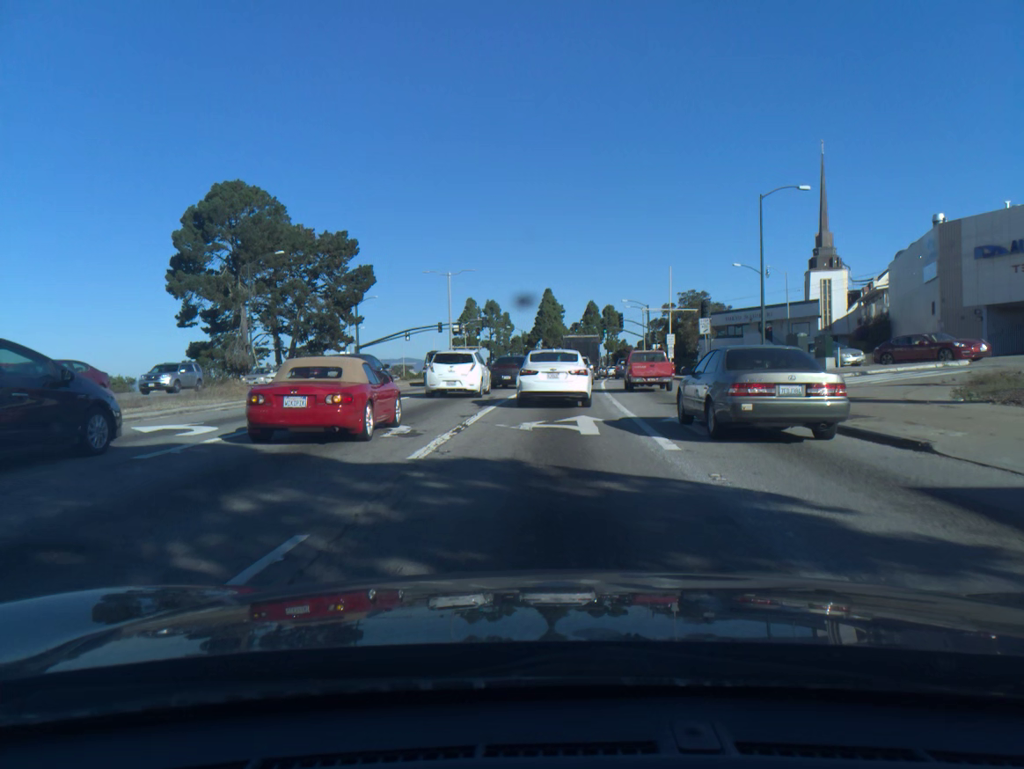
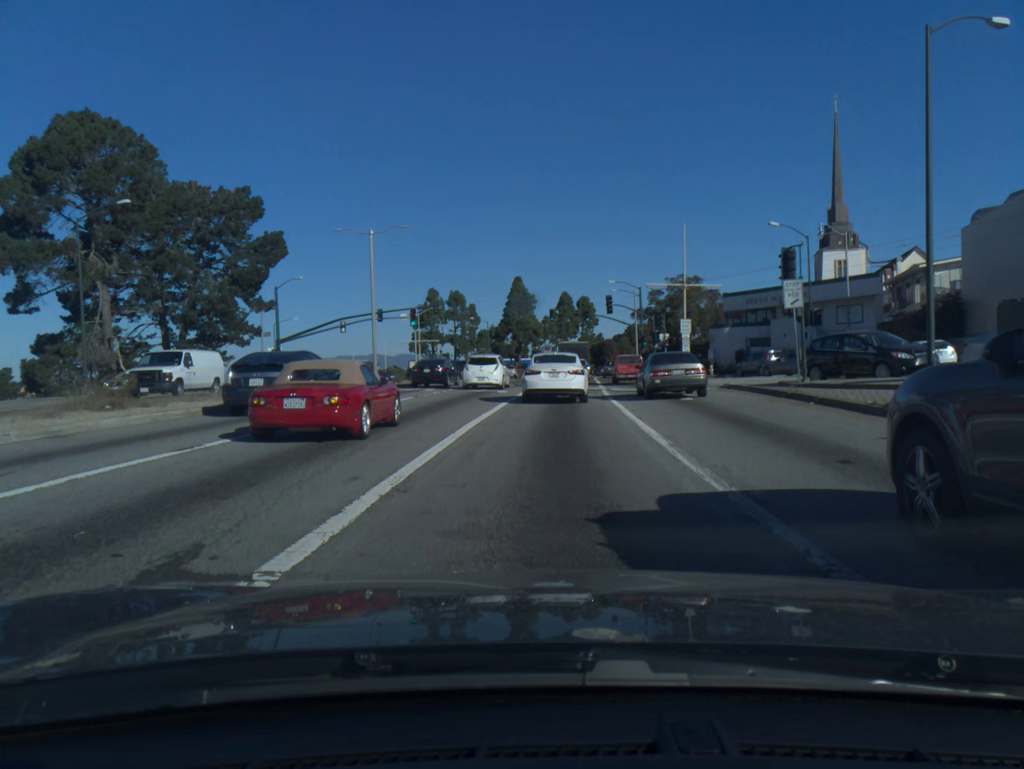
(+0.4, +20.7) m; +2°
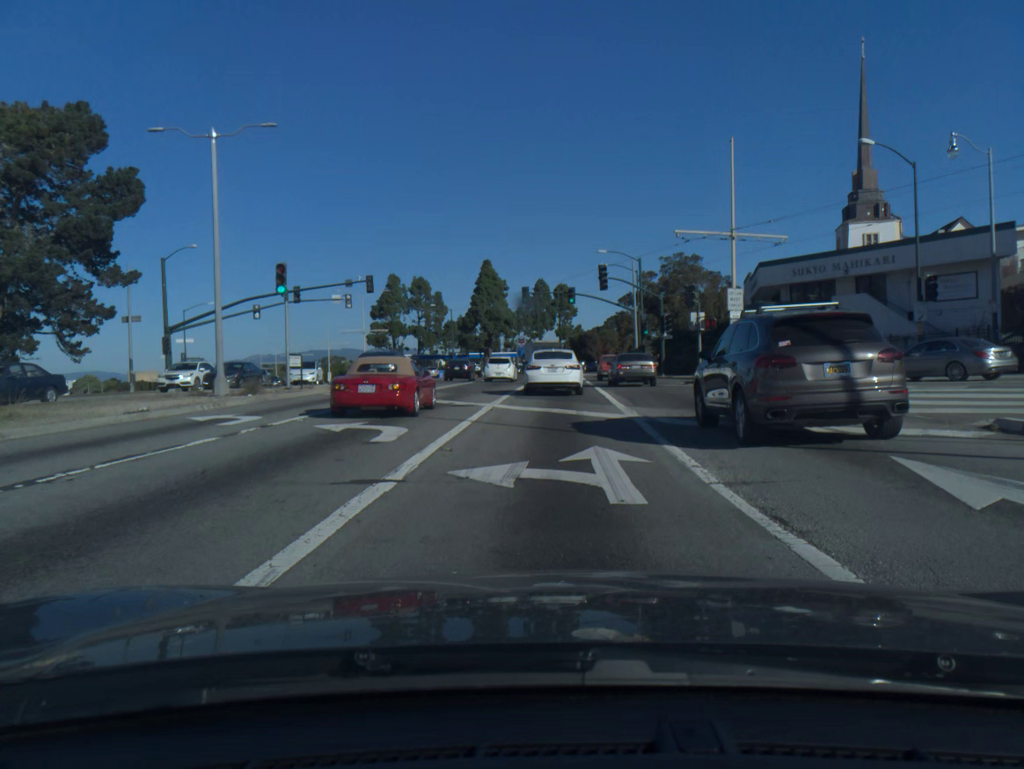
(+0.3, +19.0) m; +2°
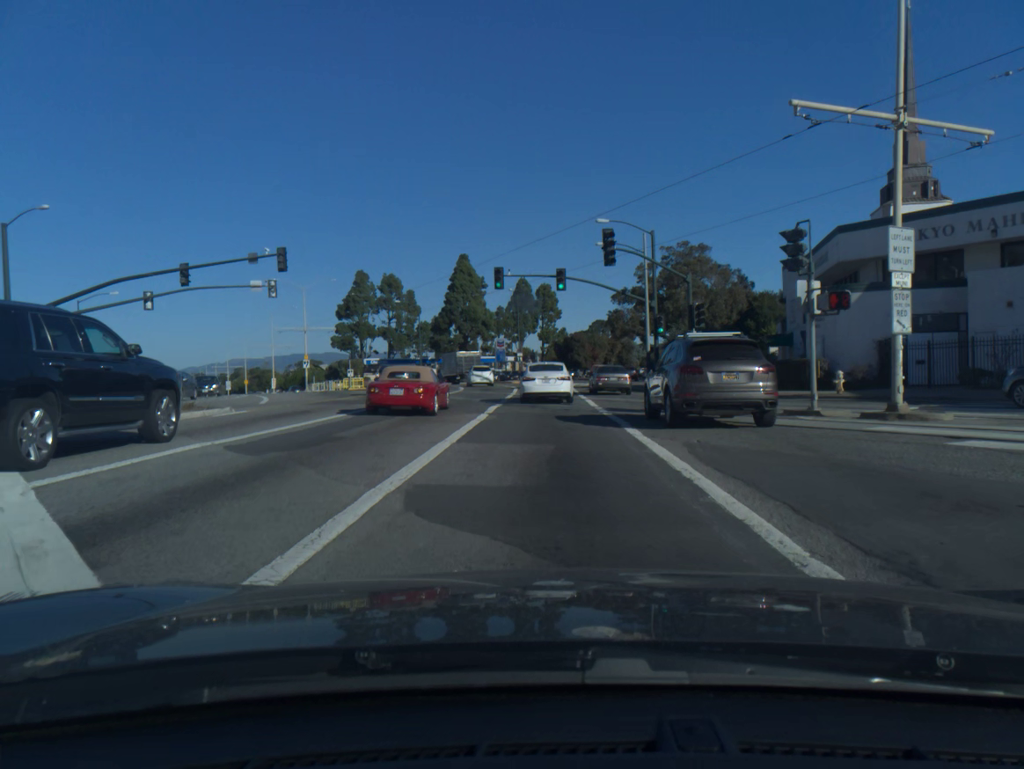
(+0.2, +16.6) m; +1°
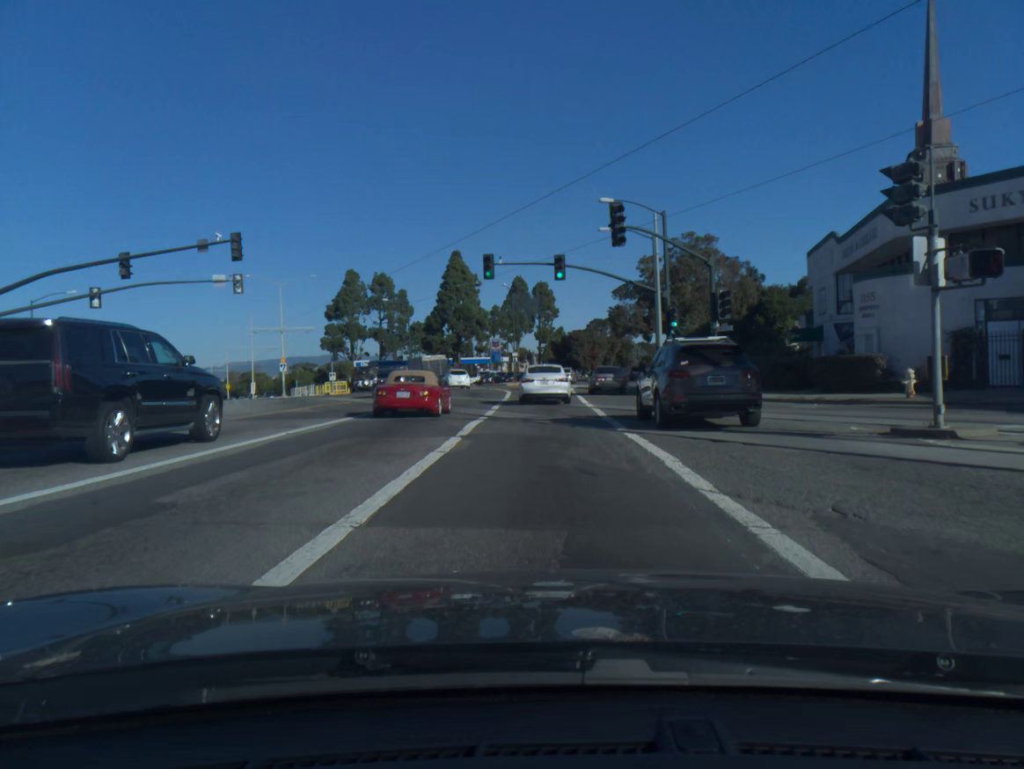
(0.0, +5.9) m; 0°
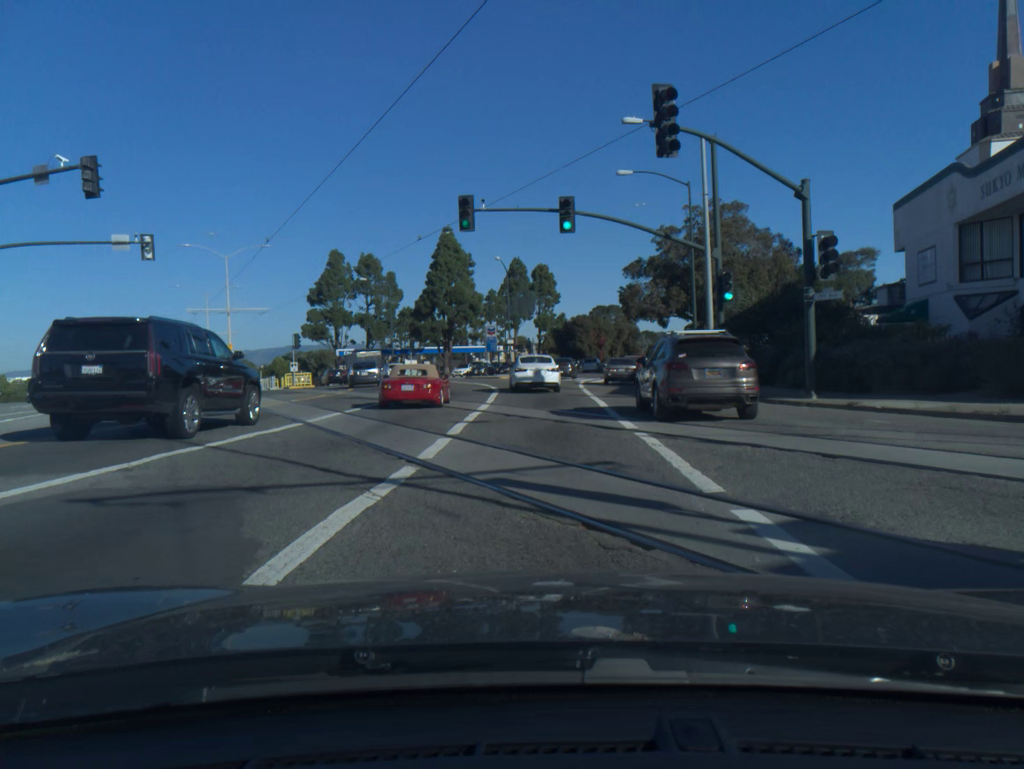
(-0.1, +11.5) m; -1°
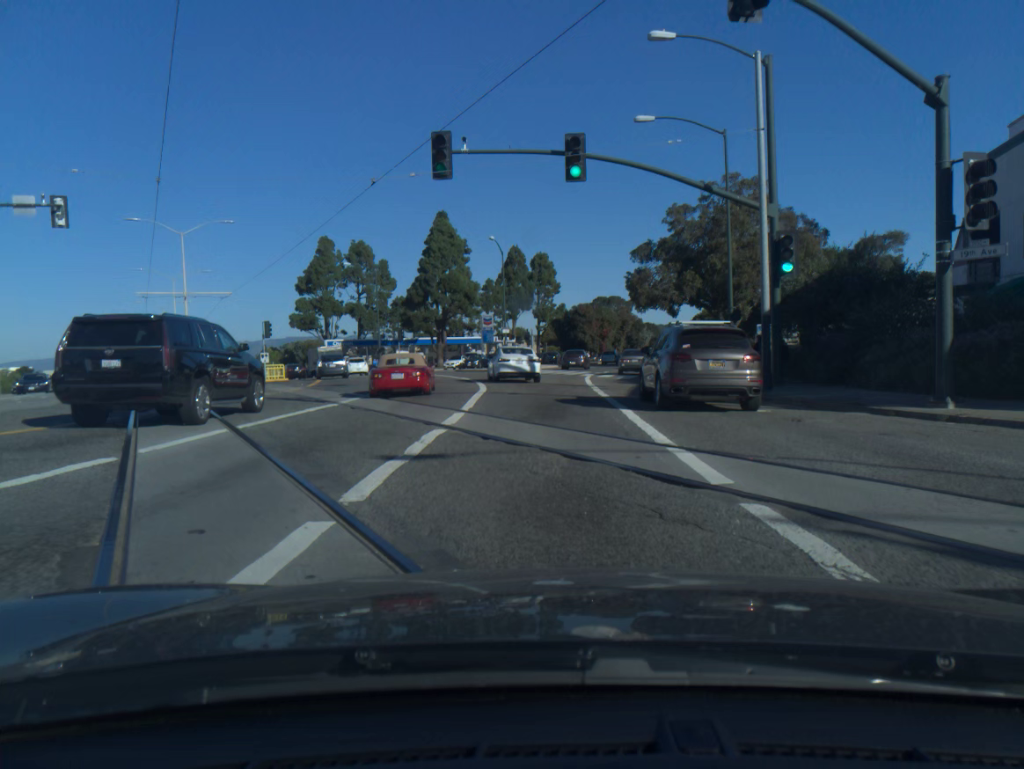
(0.0, +7.1) m; 0°
